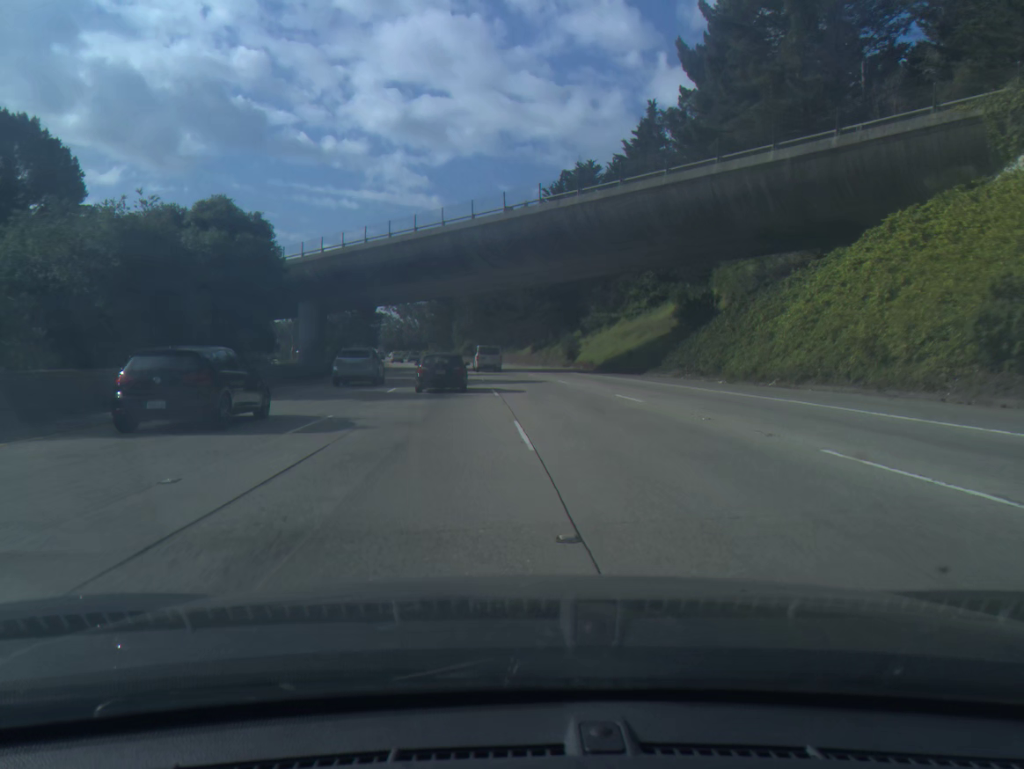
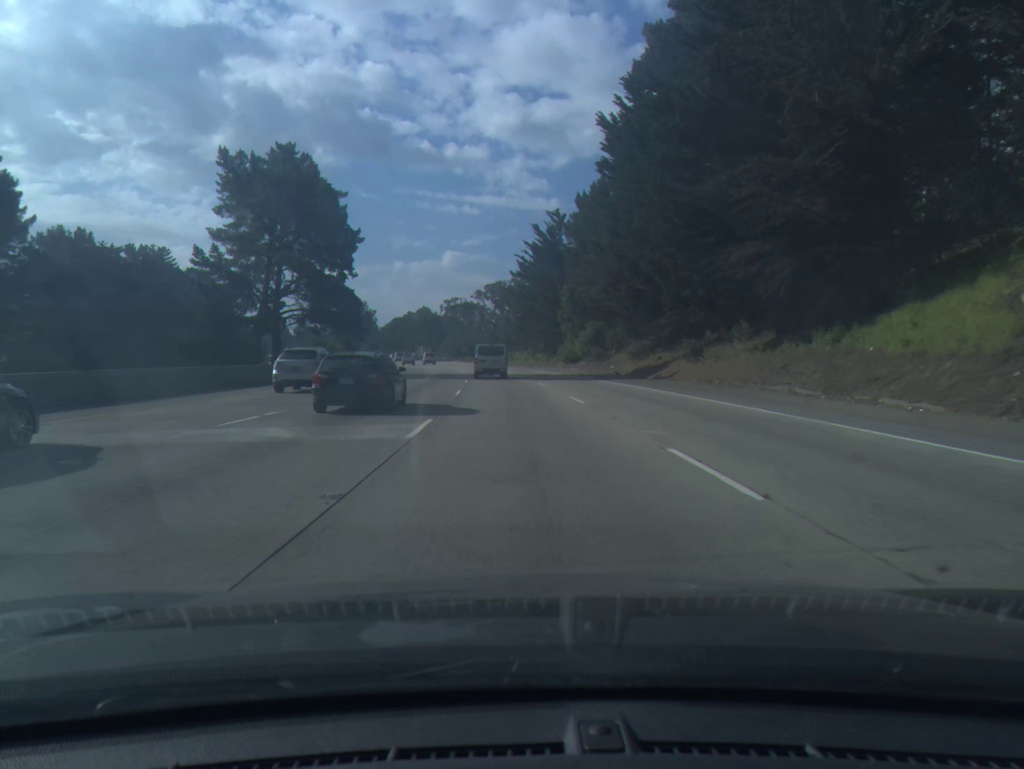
(-7.2, +100.6) m; -8°
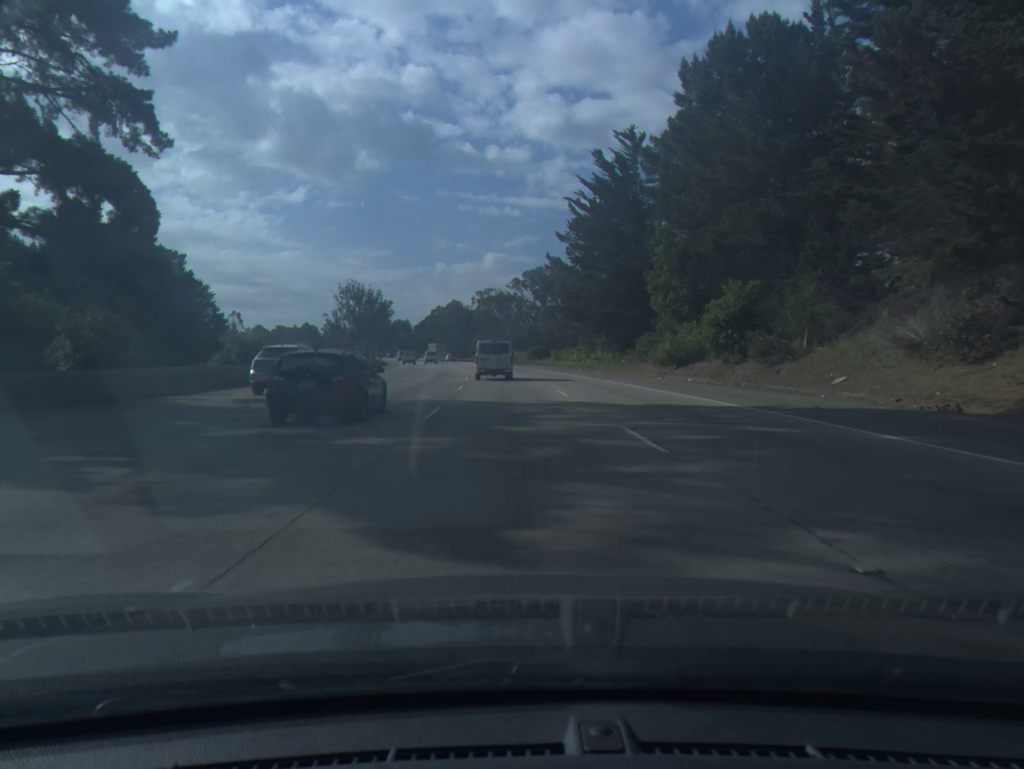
(-1.1, +40.8) m; -3°
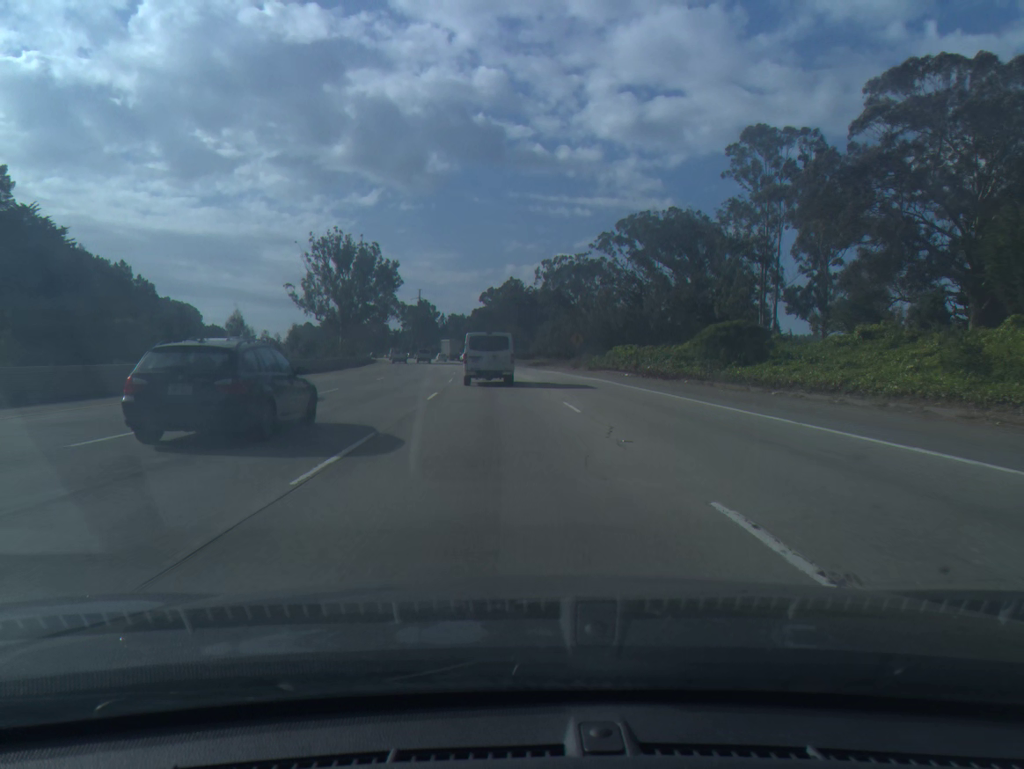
(-3.9, +80.5) m; -5°
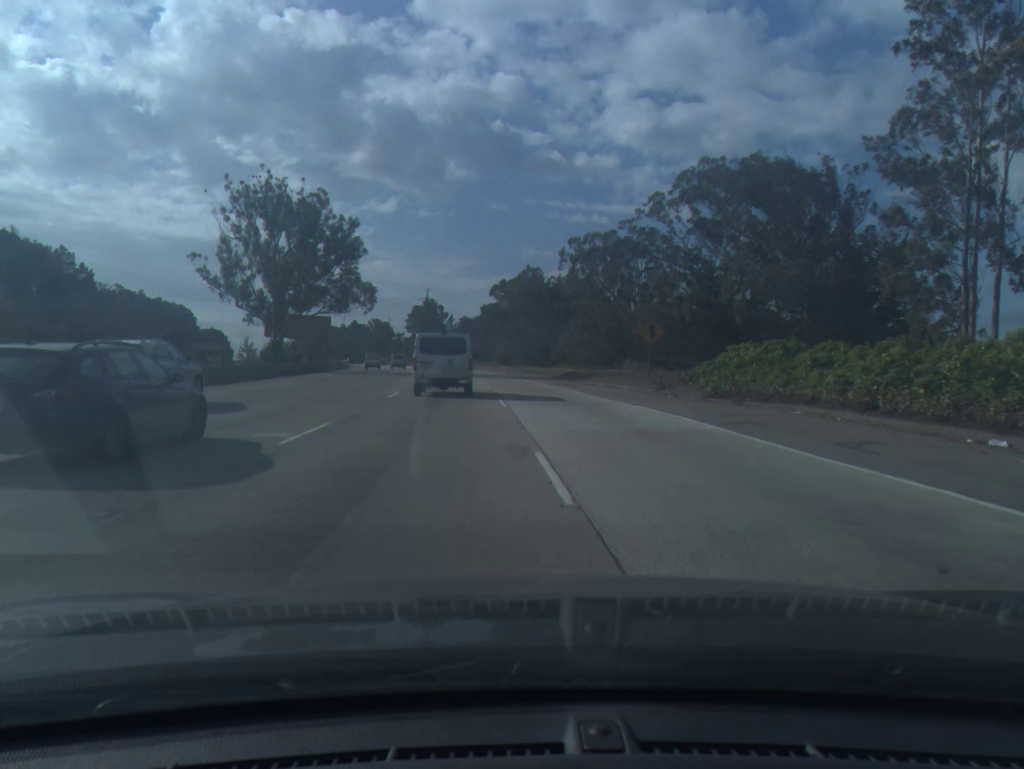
(-0.4, +39.4) m; -1°
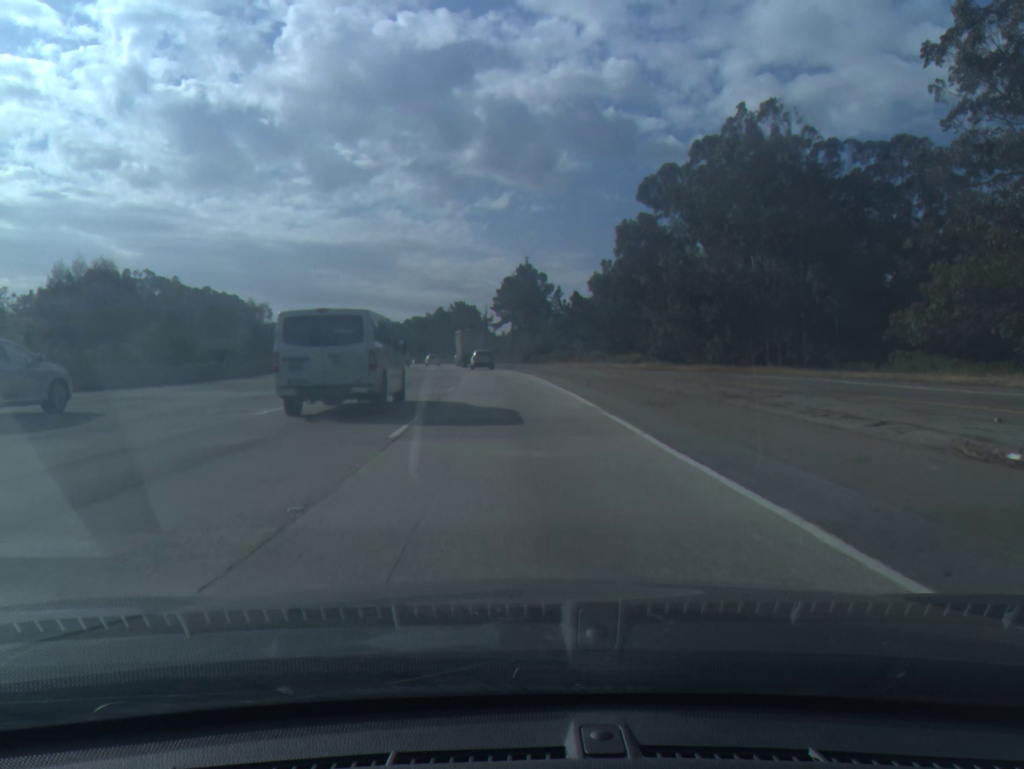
(-6.6, +96.9) m; -8°
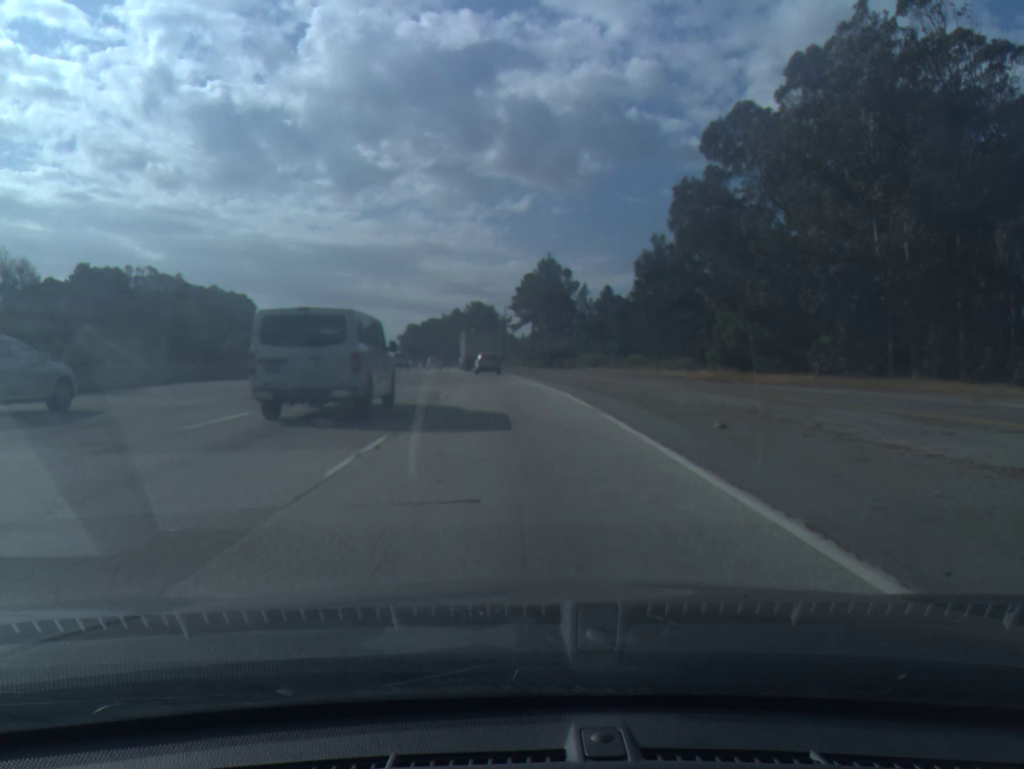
(-0.2, +18.4) m; -1°
